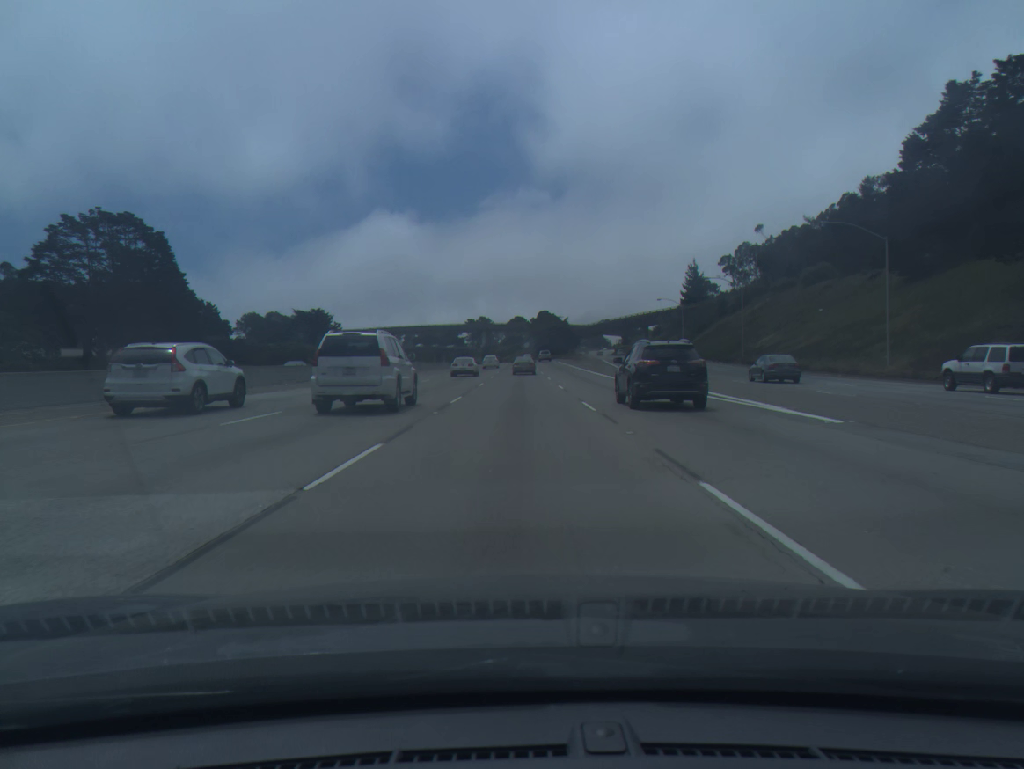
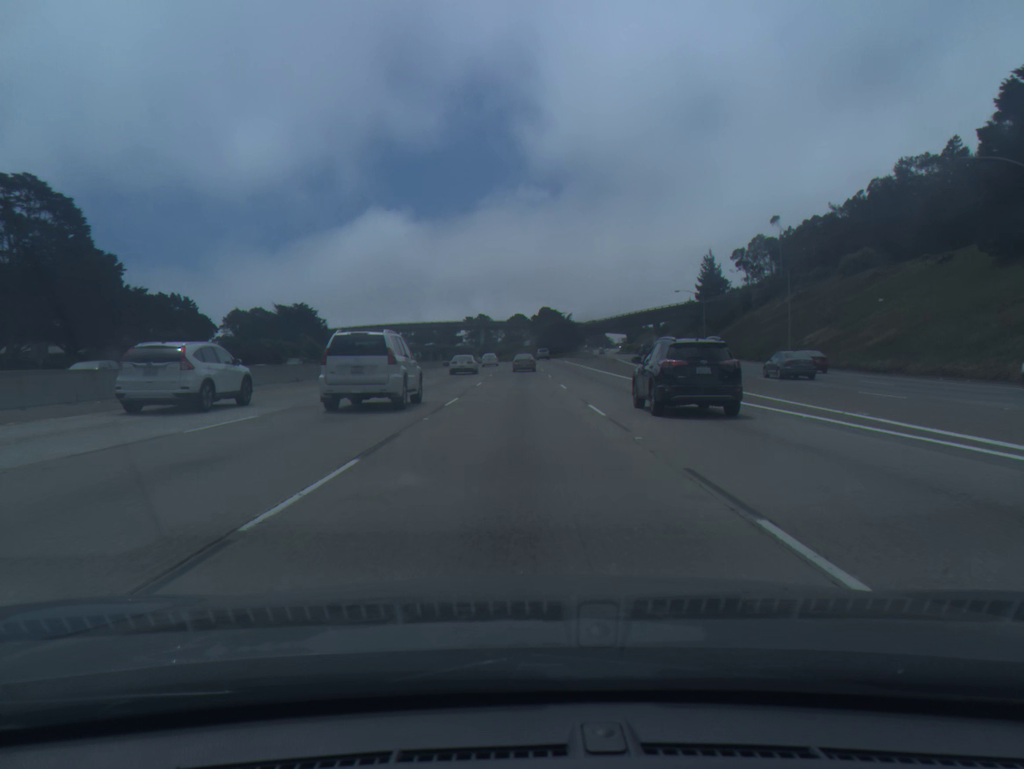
(0.0, +16.4) m; 0°
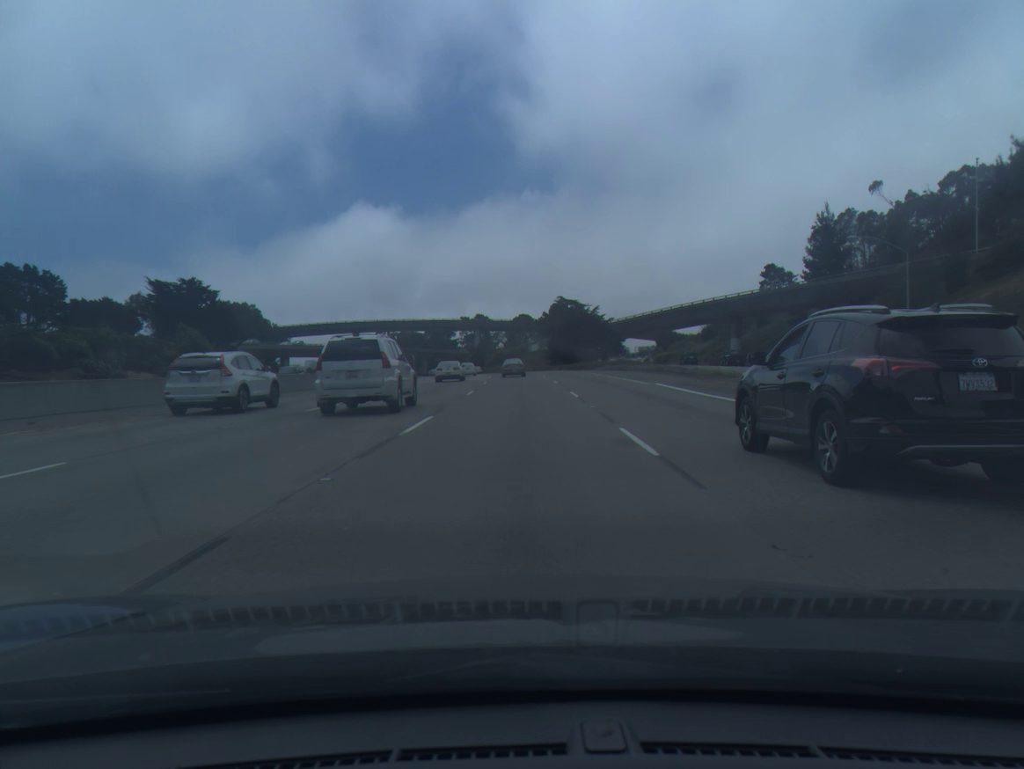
(+0.1, +65.5) m; 0°
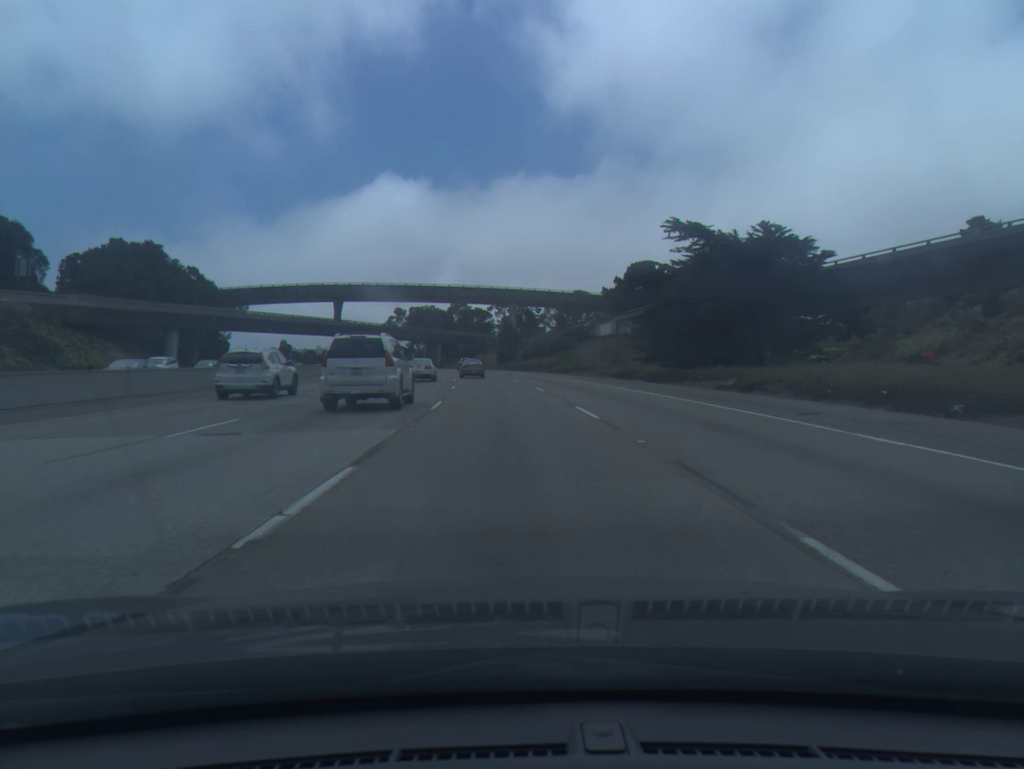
(-1.3, +81.3) m; -3°
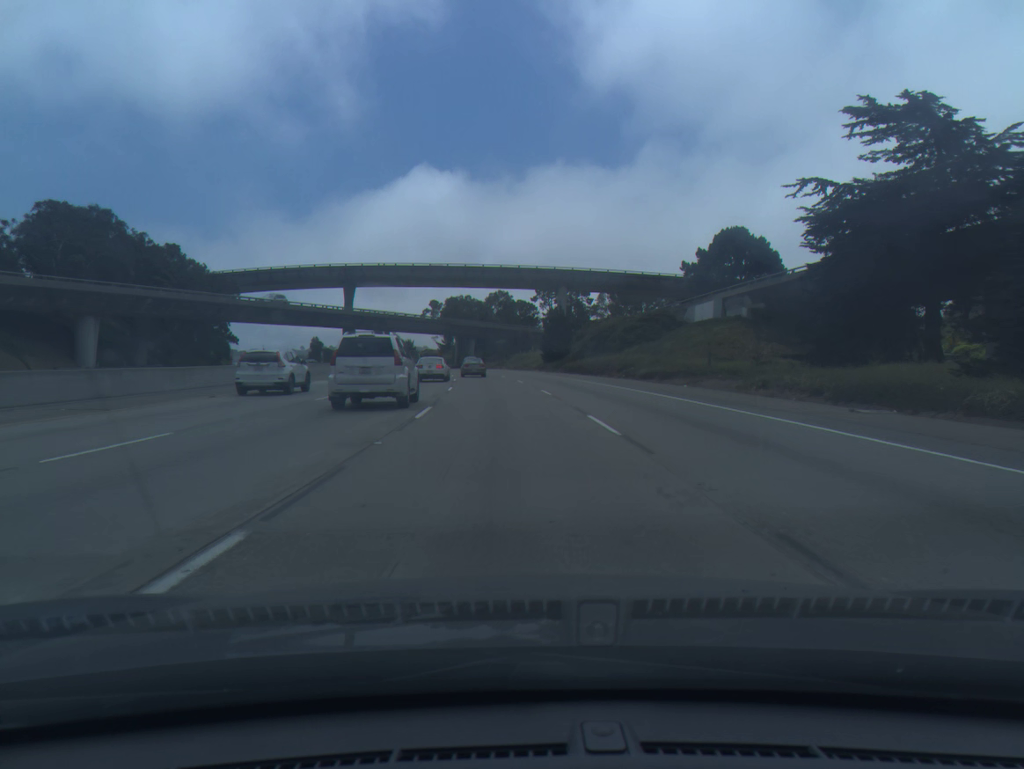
(-0.9, +32.6) m; -3°
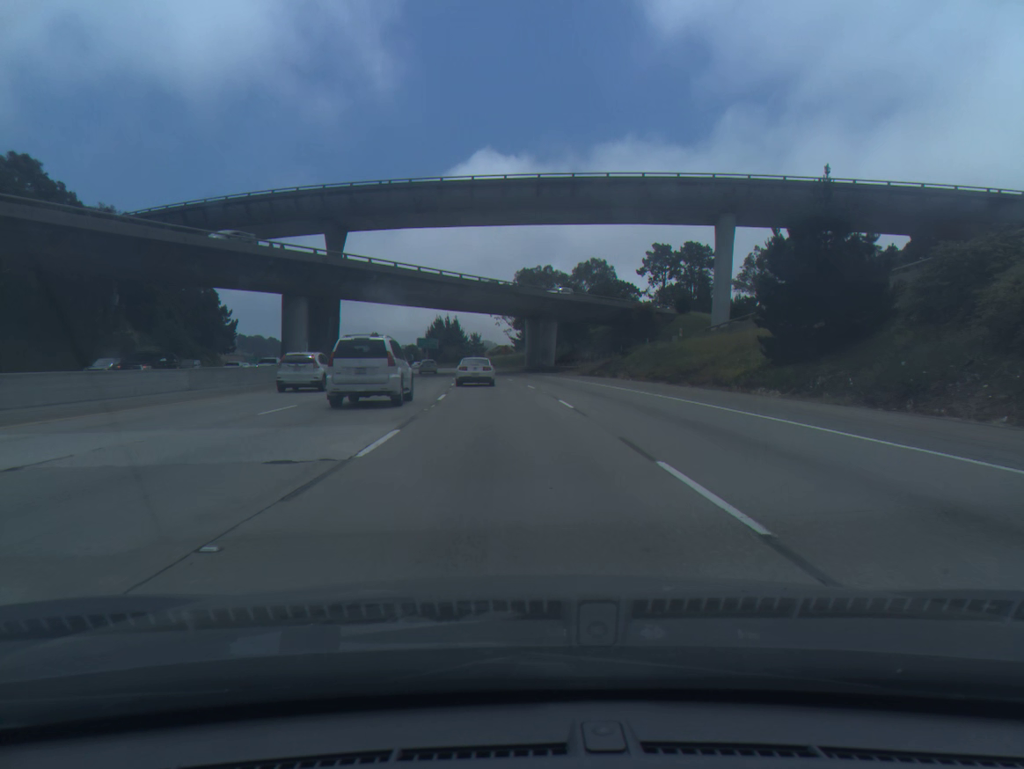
(-3.5, +65.1) m; -6°
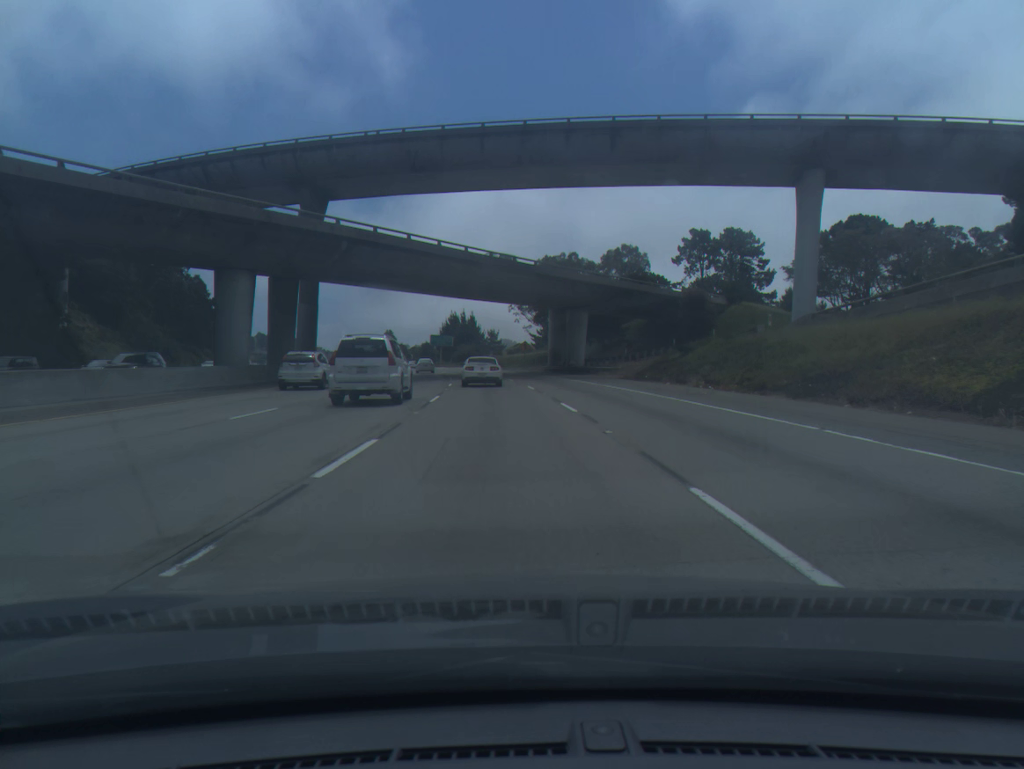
(-0.2, +16.4) m; -1°
